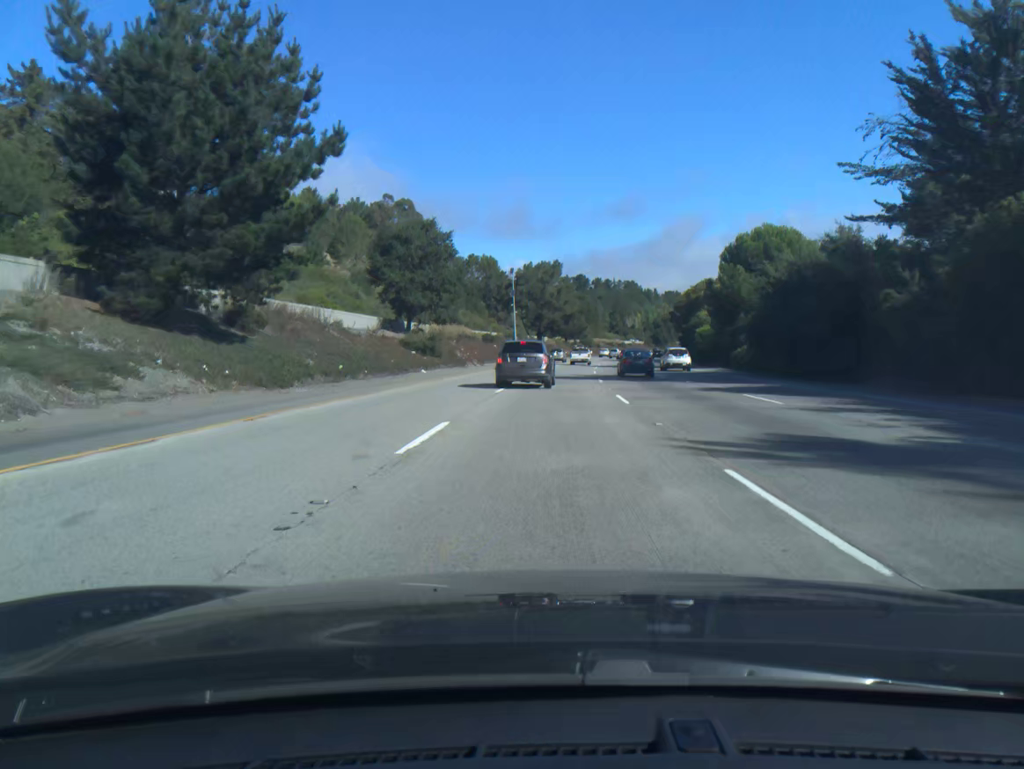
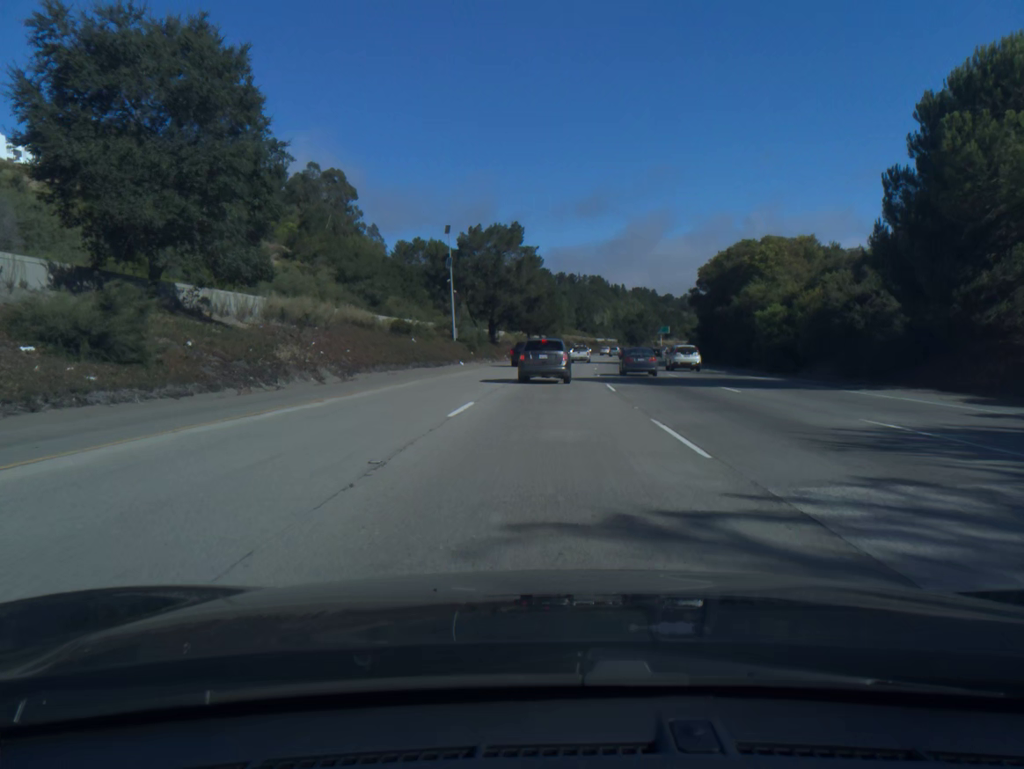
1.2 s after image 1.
(+1.0, +39.3) m; +3°
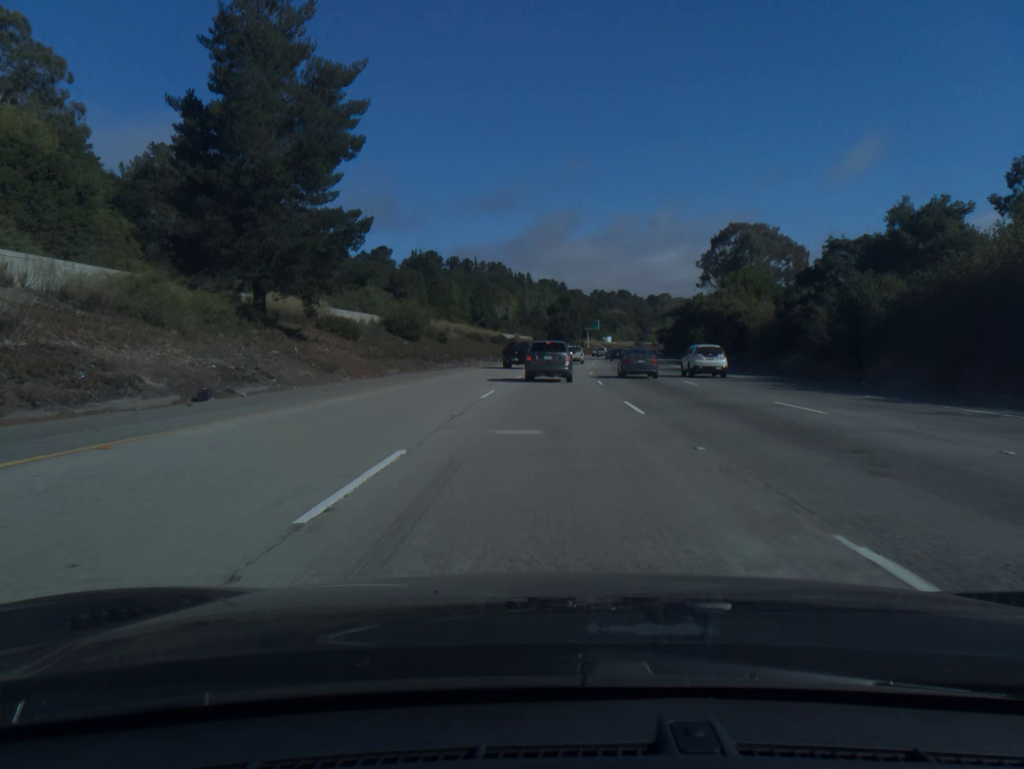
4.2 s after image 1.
(+5.7, +95.7) m; +7°
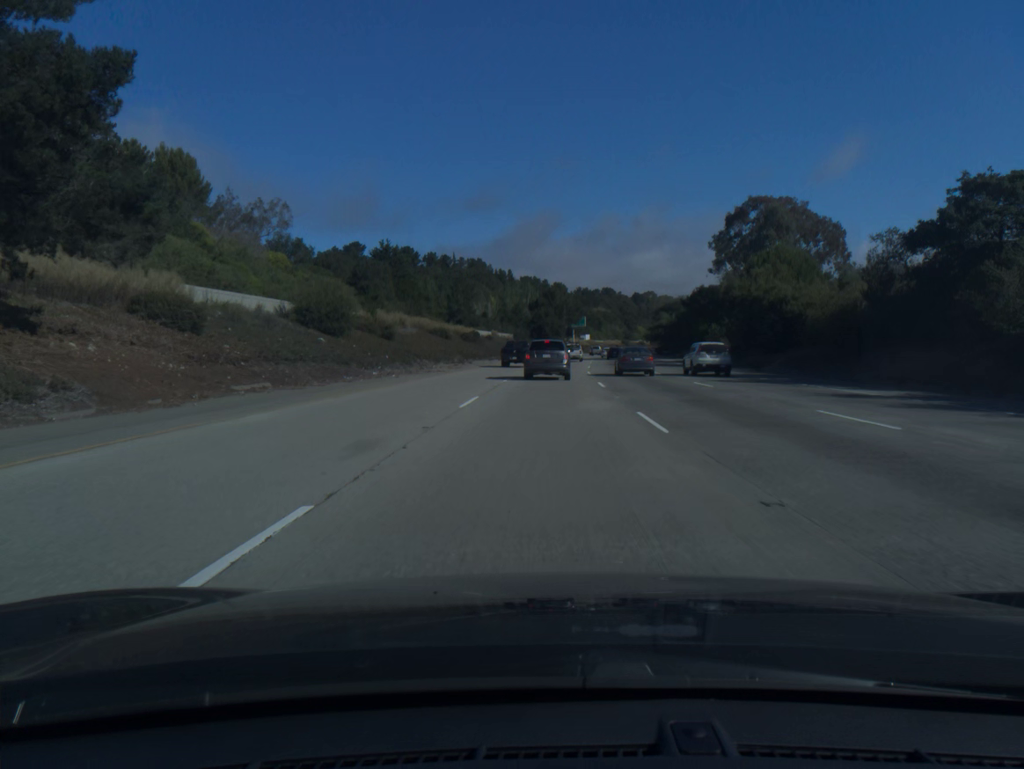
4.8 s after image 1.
(+0.2, +18.5) m; +1°
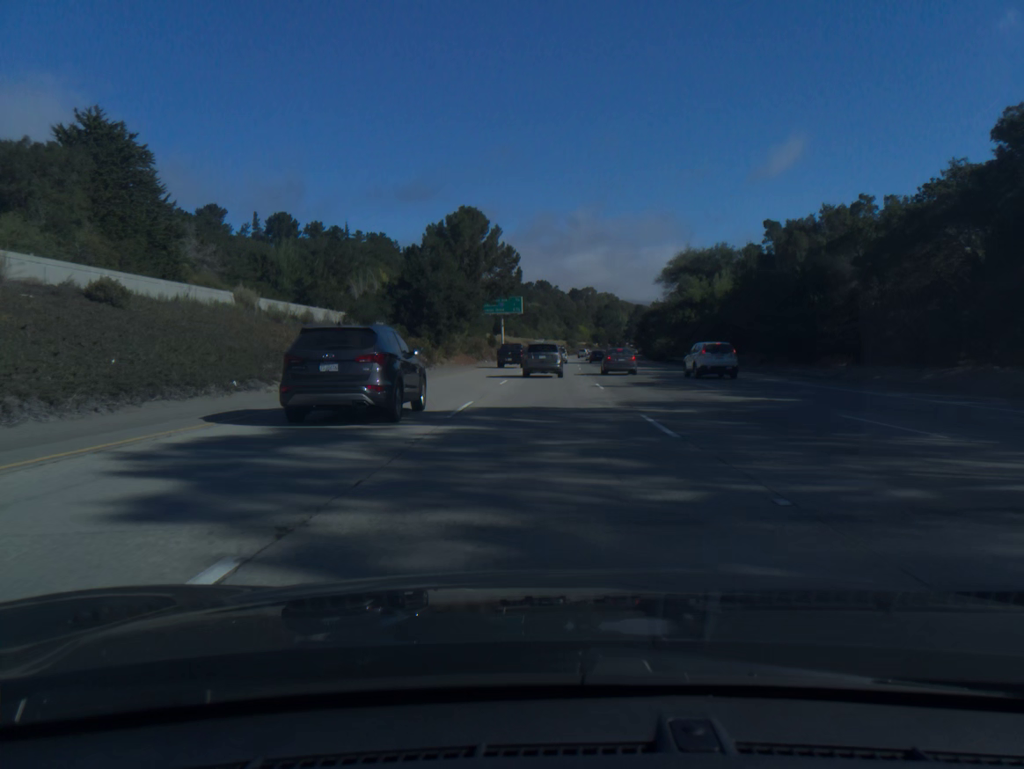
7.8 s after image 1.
(+3.9, +88.7) m; +5°
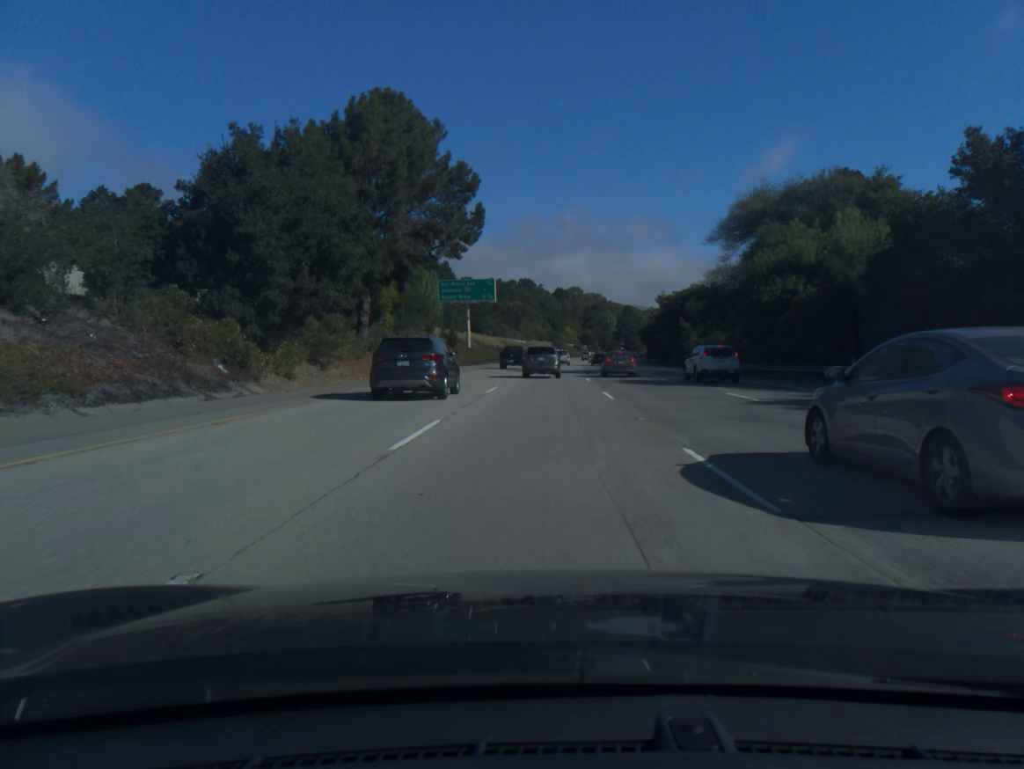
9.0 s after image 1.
(+0.4, +34.7) m; +1°
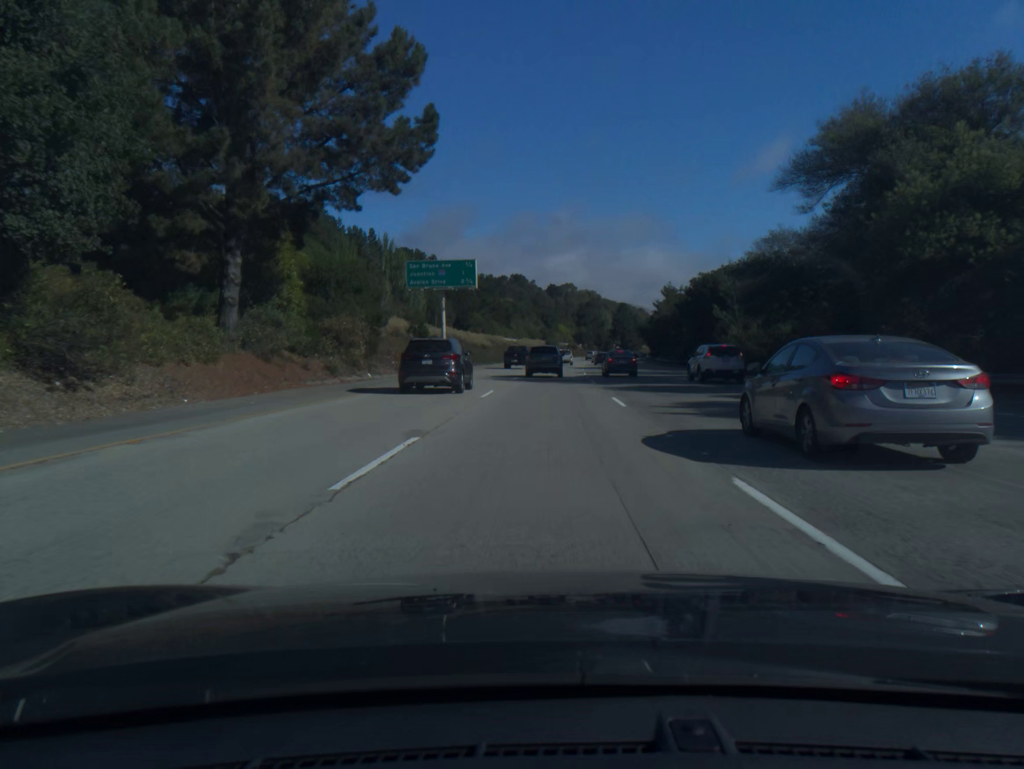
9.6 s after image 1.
(+0.1, +17.3) m; +1°
